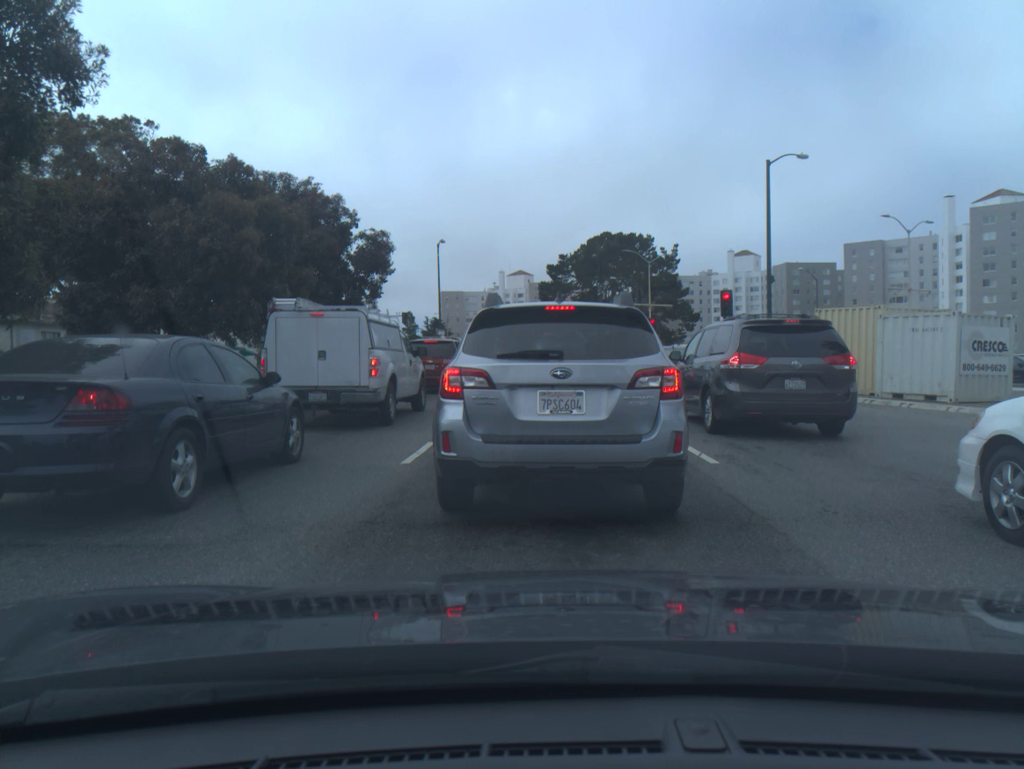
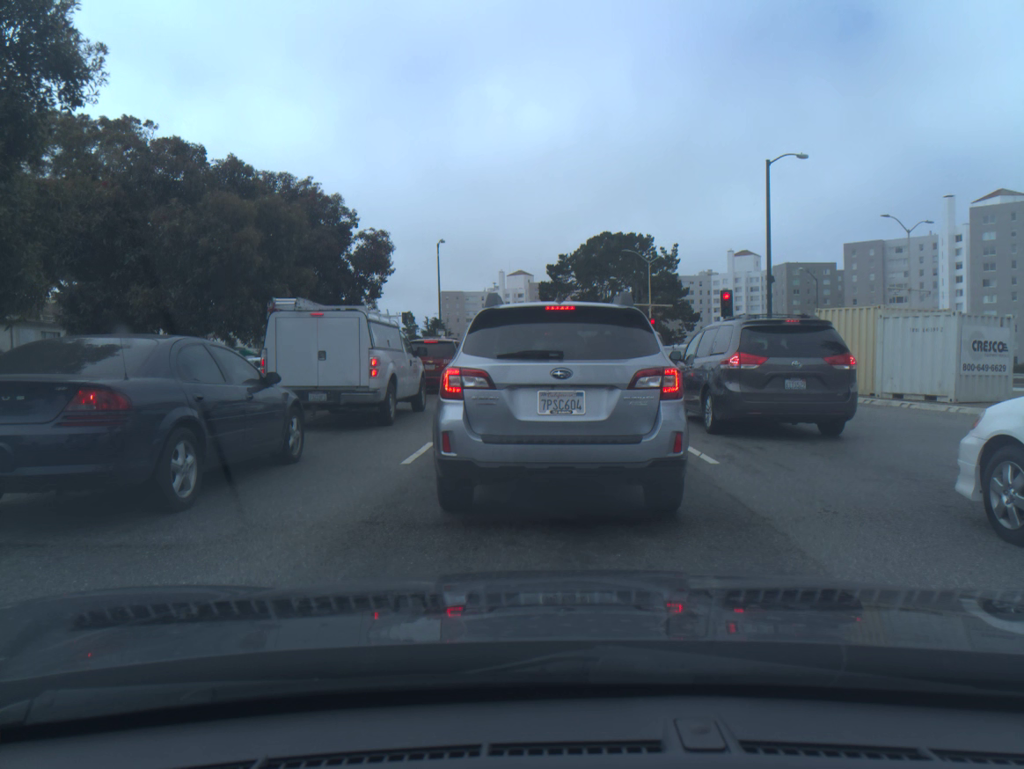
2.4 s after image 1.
(0.0, 0.0) m; 0°
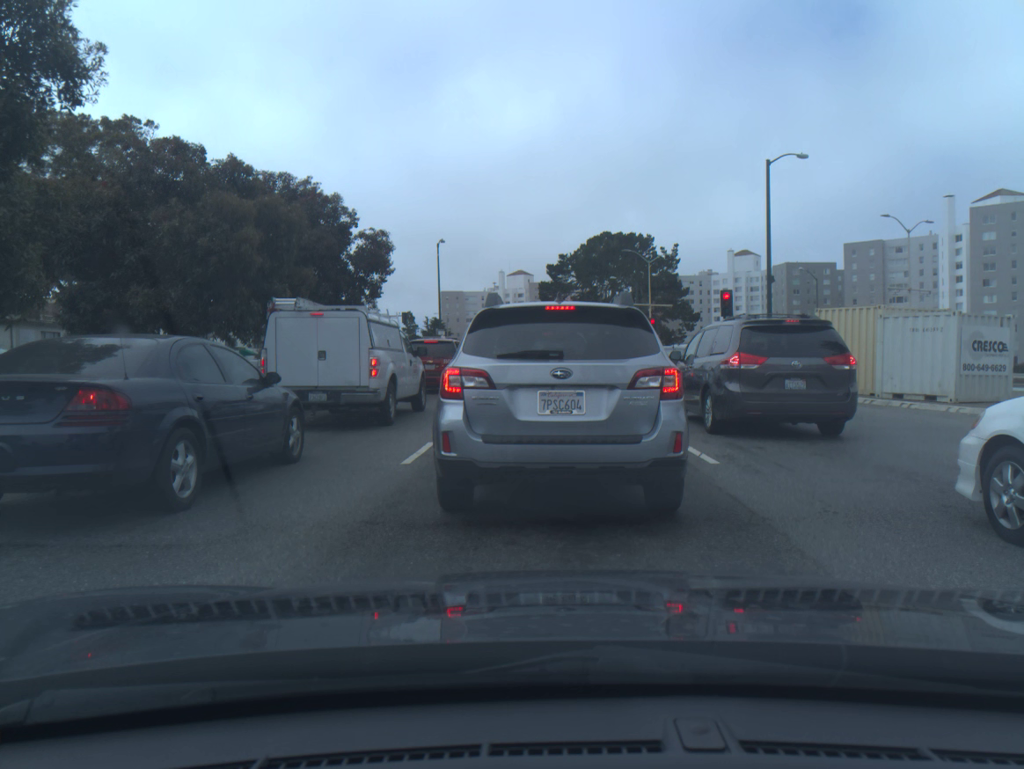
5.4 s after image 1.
(0.0, 0.0) m; 0°
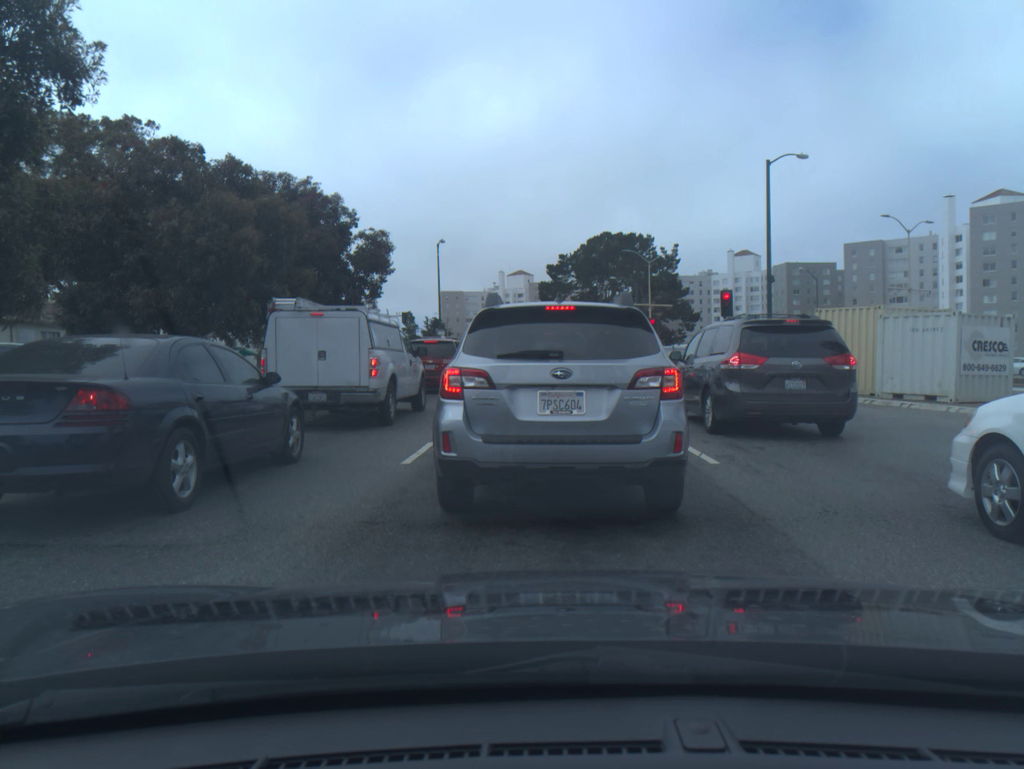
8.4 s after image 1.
(0.0, 0.0) m; 0°
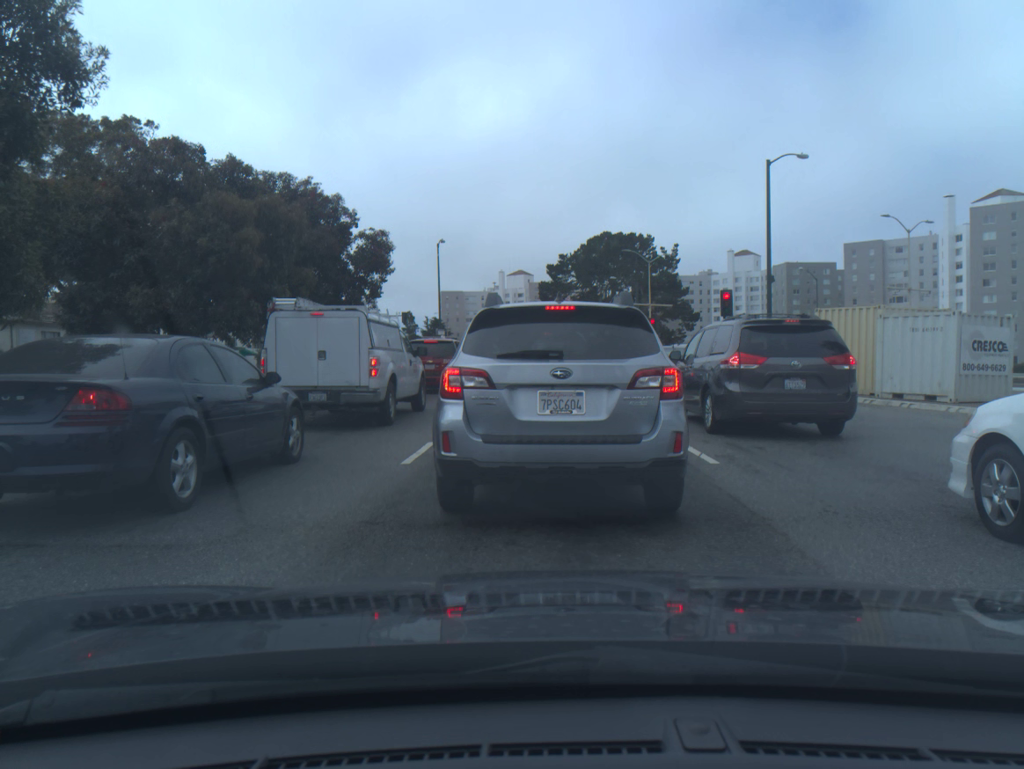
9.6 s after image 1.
(0.0, 0.0) m; 0°
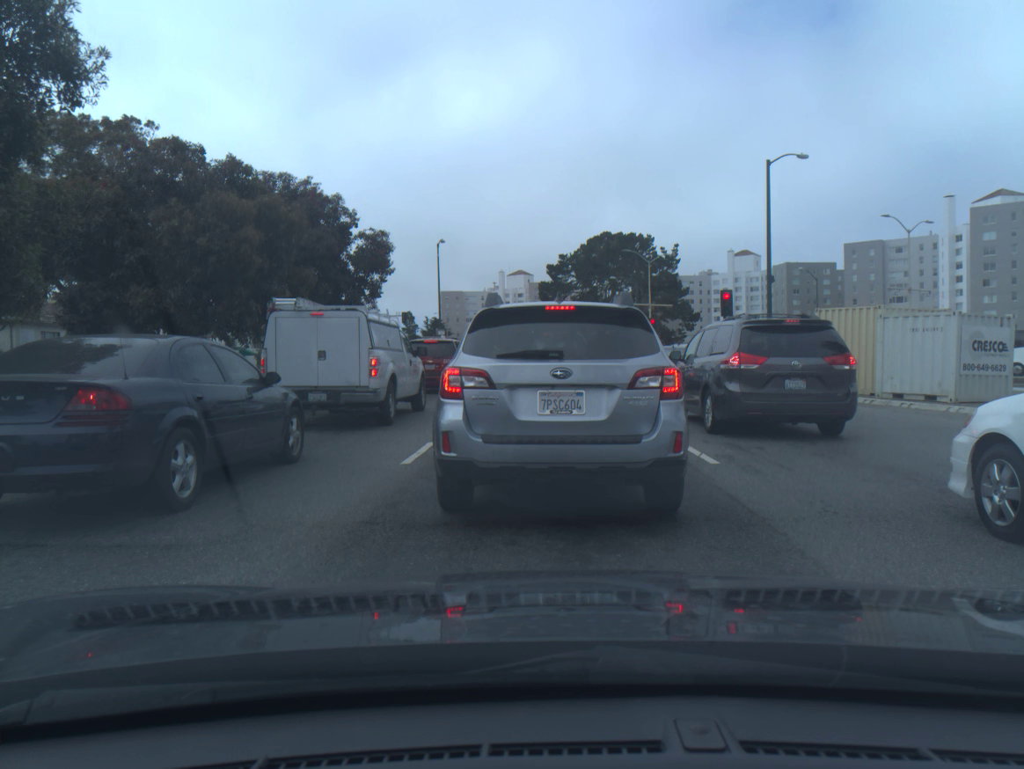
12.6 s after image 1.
(0.0, 0.0) m; 0°
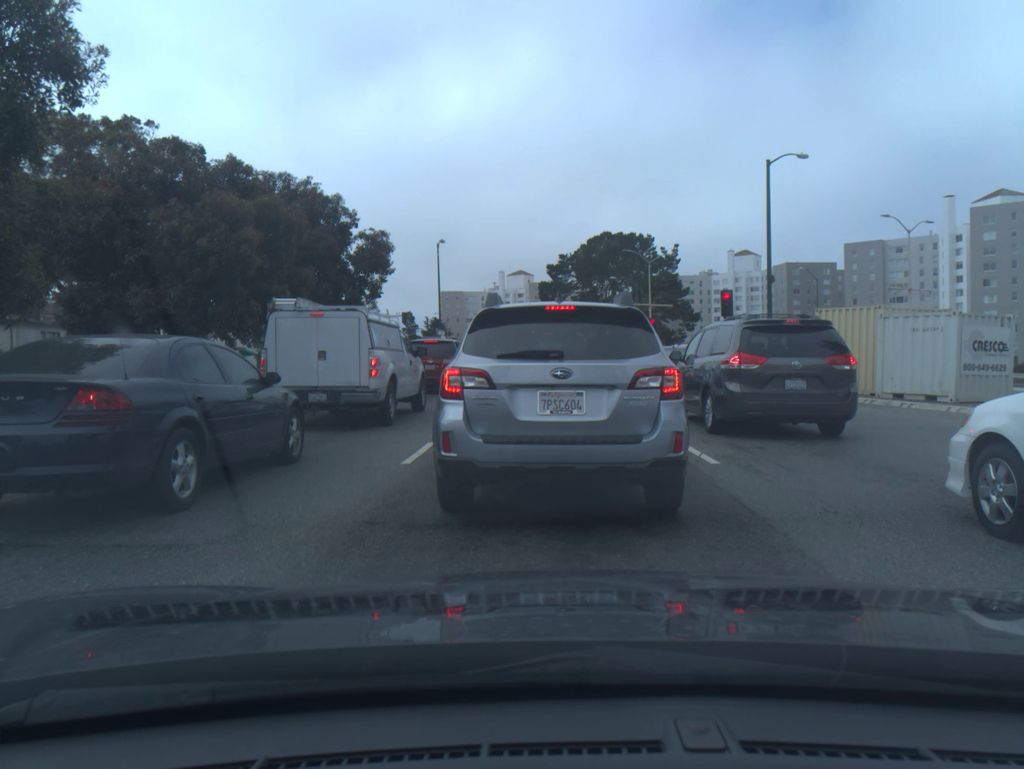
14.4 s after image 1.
(0.0, 0.0) m; 0°
